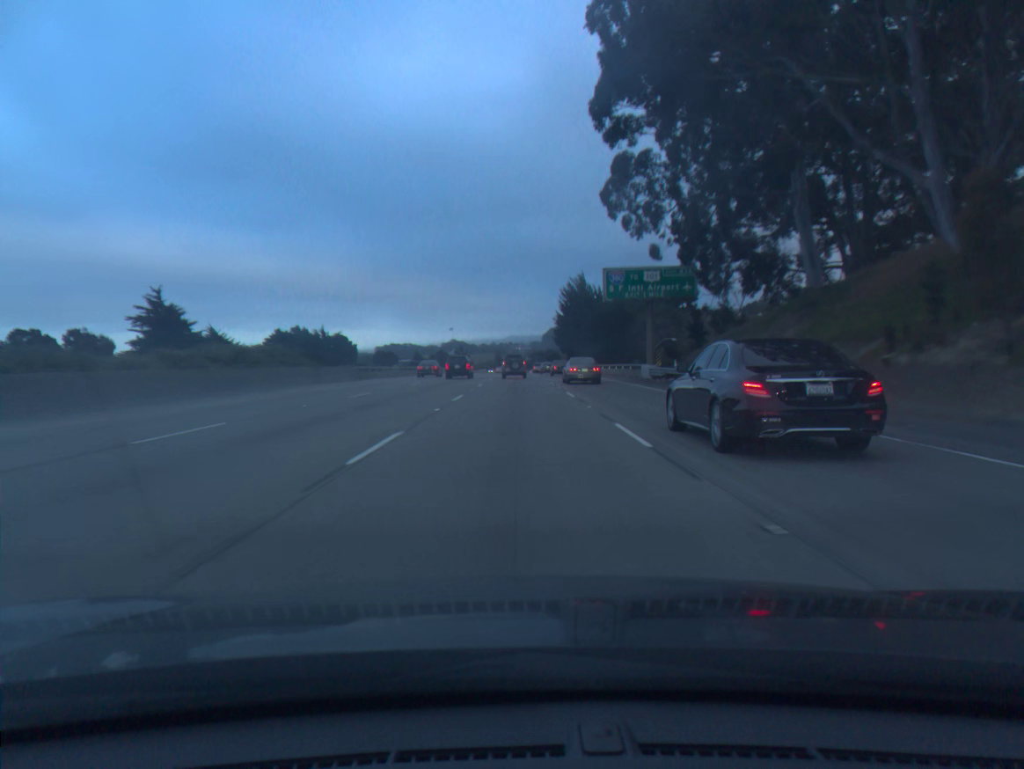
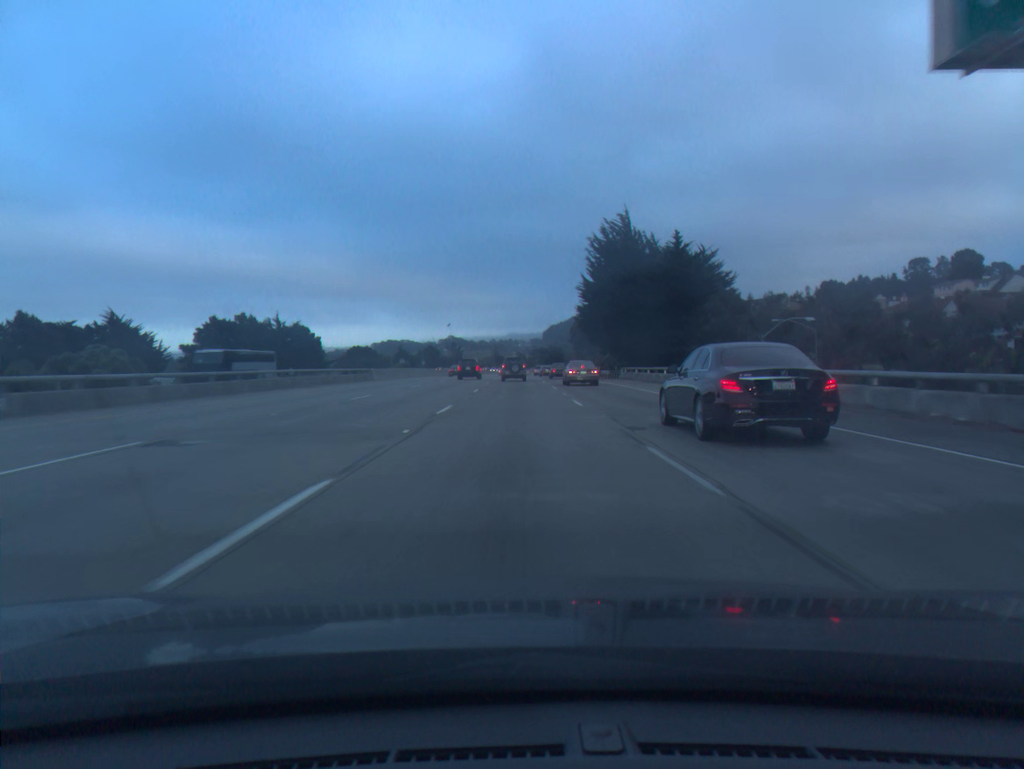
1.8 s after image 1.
(0.0, +47.3) m; 0°
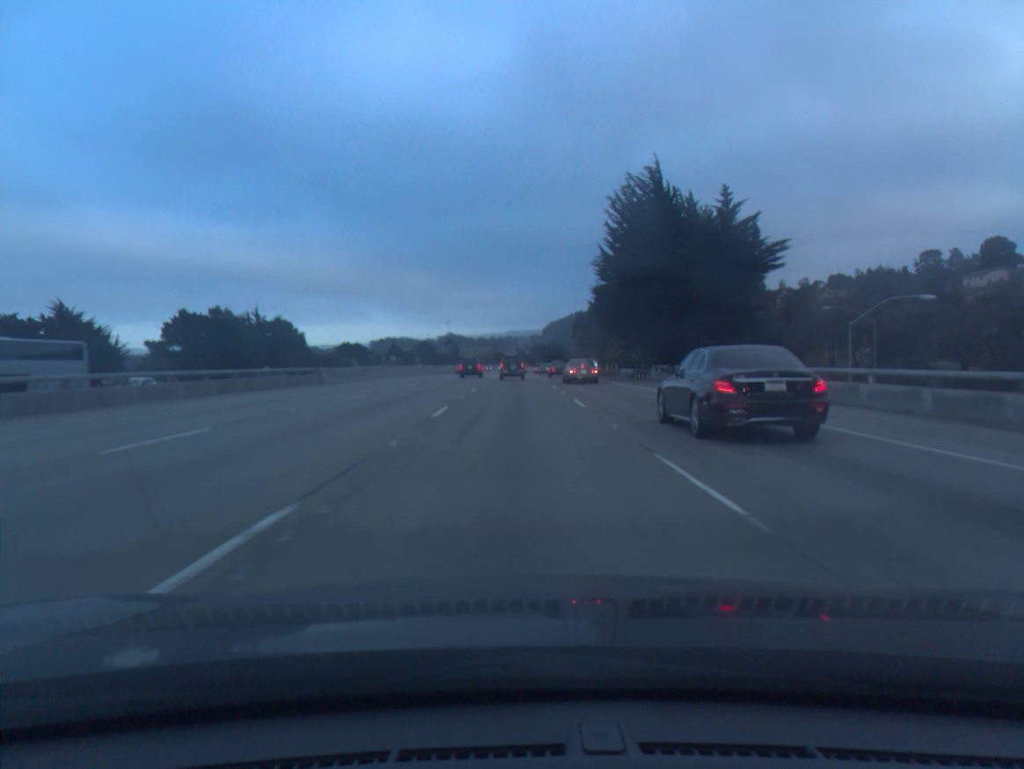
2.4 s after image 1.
(0.0, +15.8) m; 0°
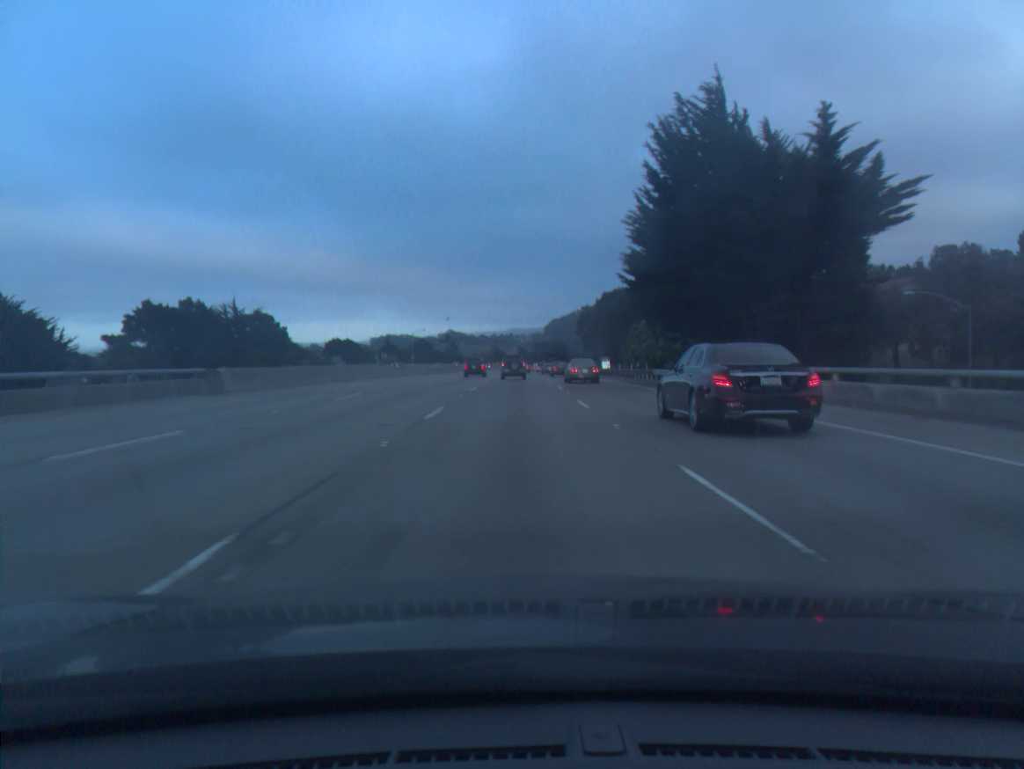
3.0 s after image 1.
(0.0, +15.8) m; 0°
